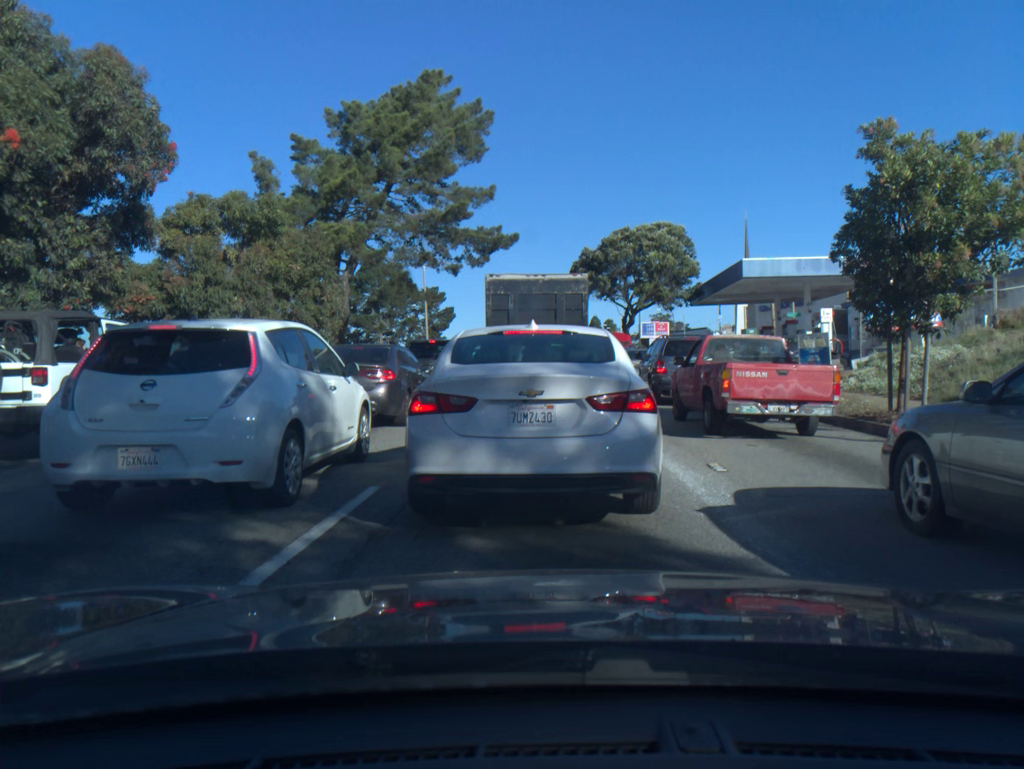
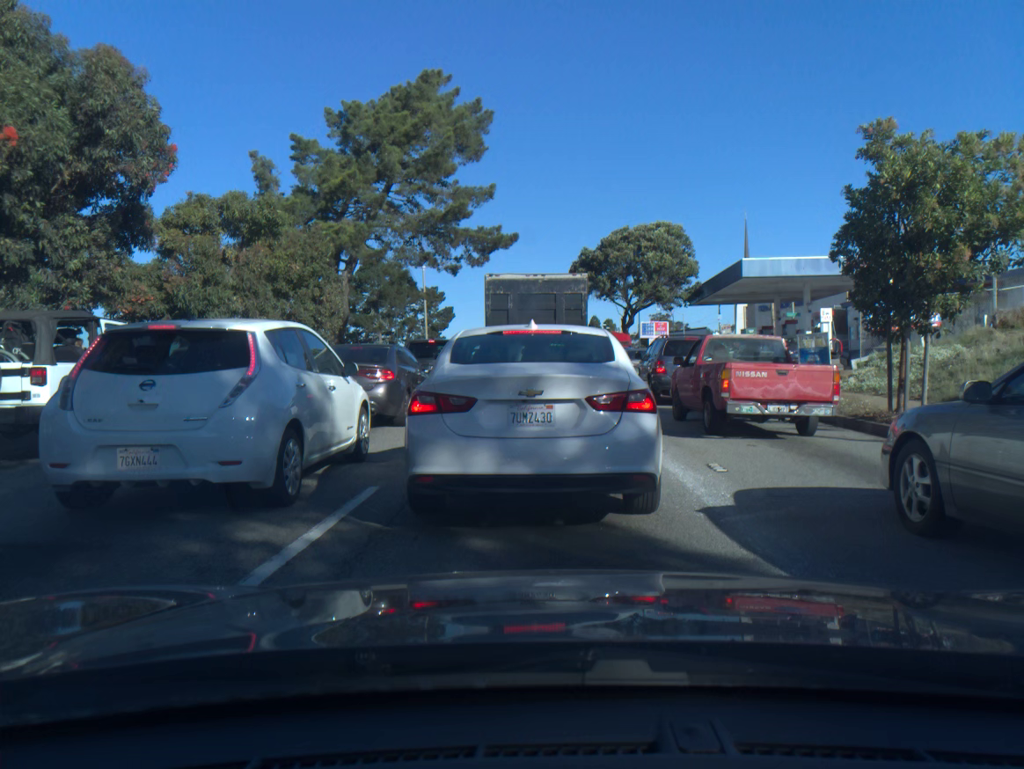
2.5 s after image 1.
(0.0, 0.0) m; 0°
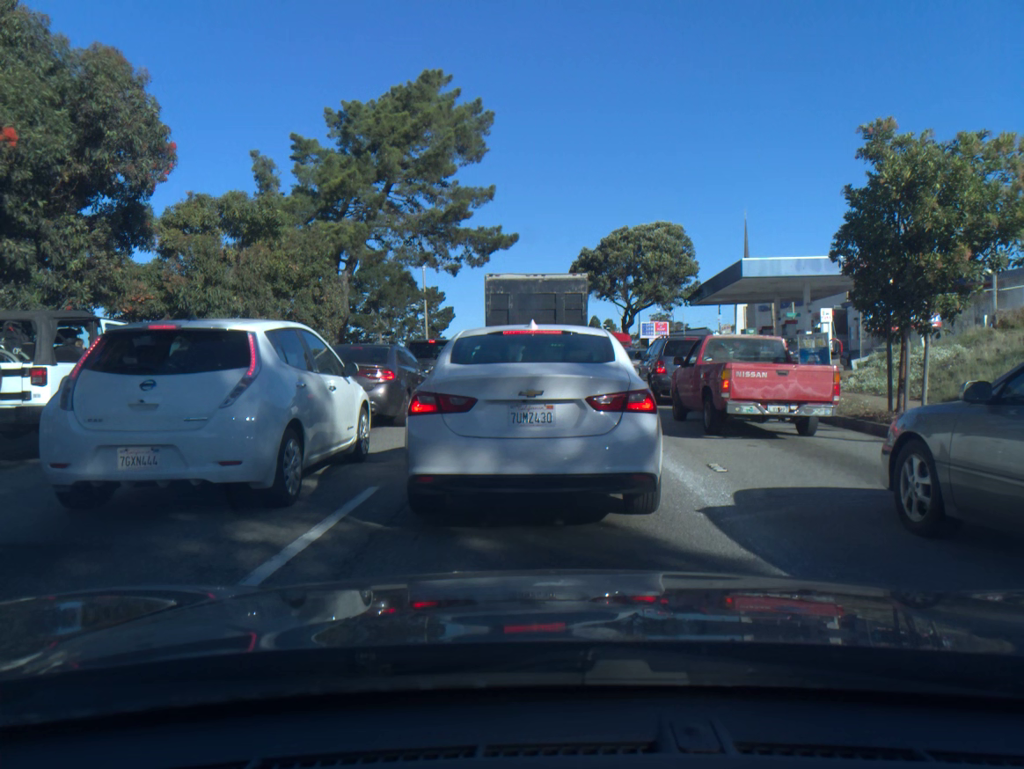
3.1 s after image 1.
(0.0, 0.0) m; 0°
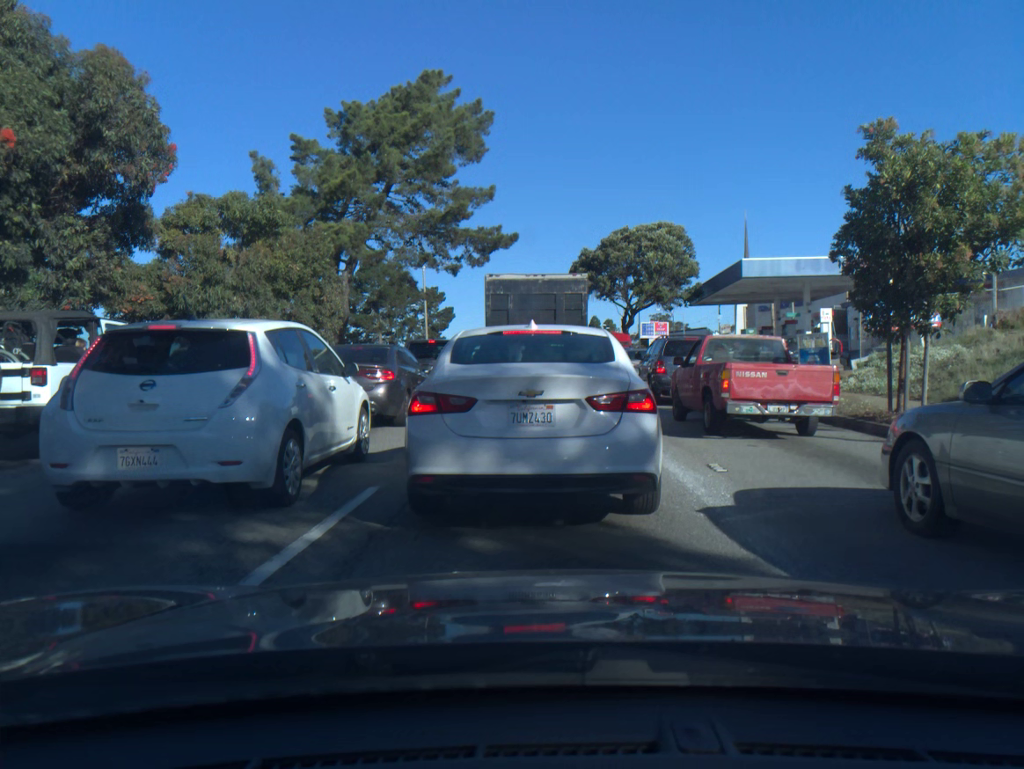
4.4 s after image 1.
(0.0, 0.0) m; 0°
